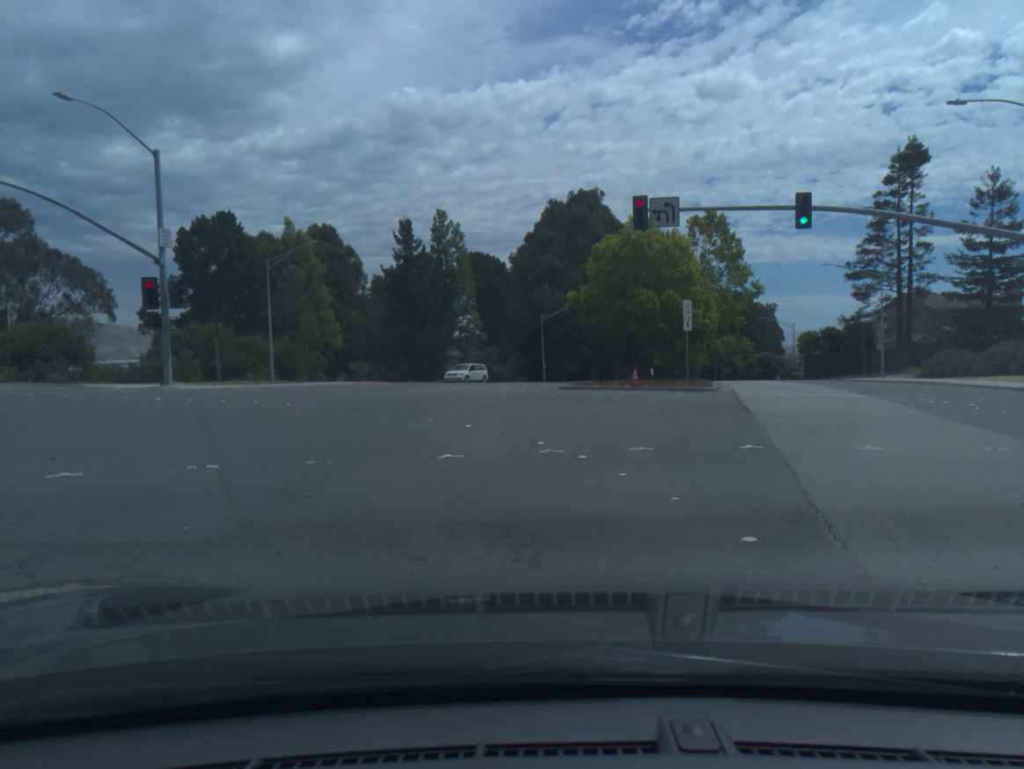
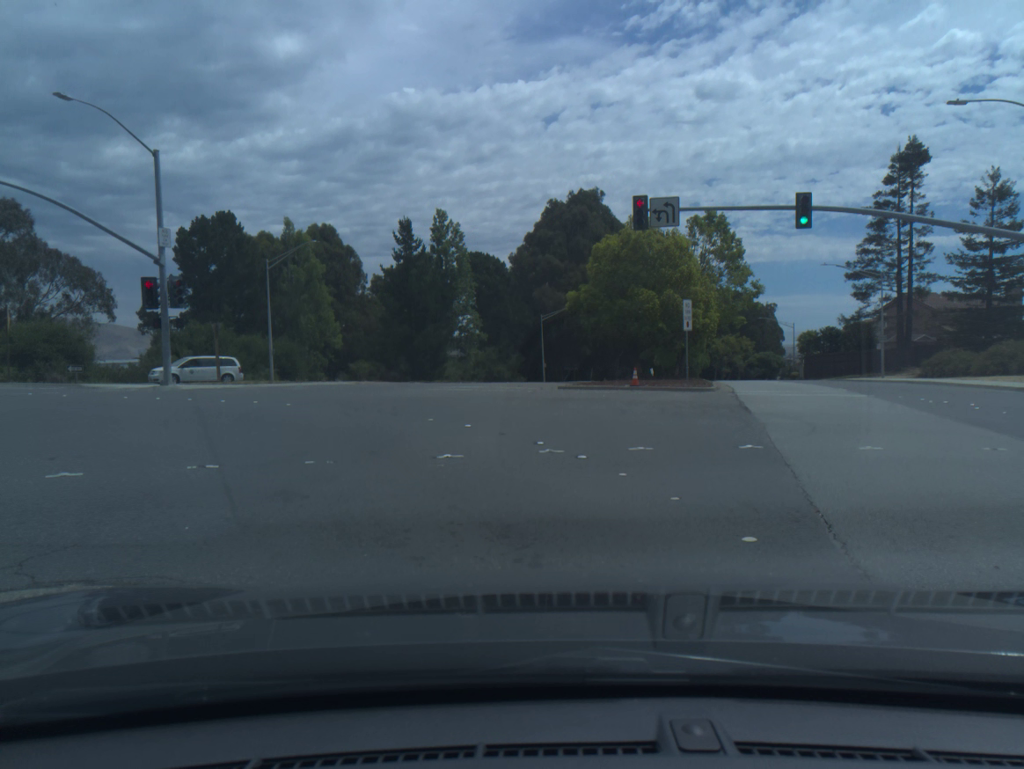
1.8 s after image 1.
(0.0, -0.1) m; 0°
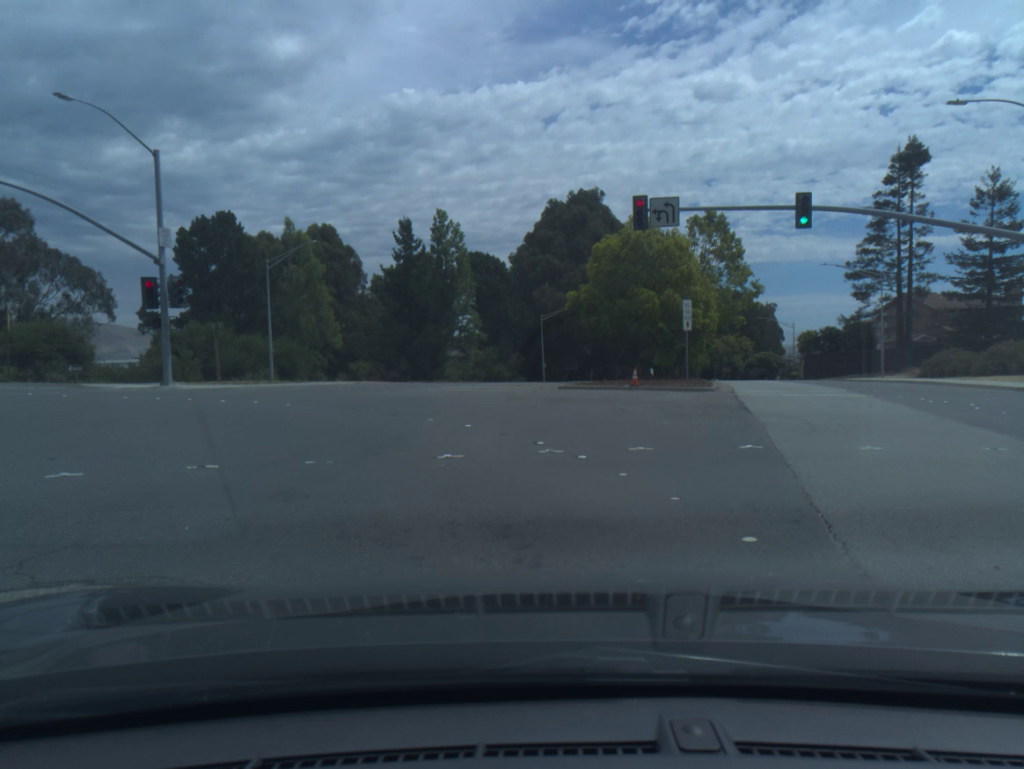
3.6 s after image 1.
(0.0, -0.1) m; 0°
